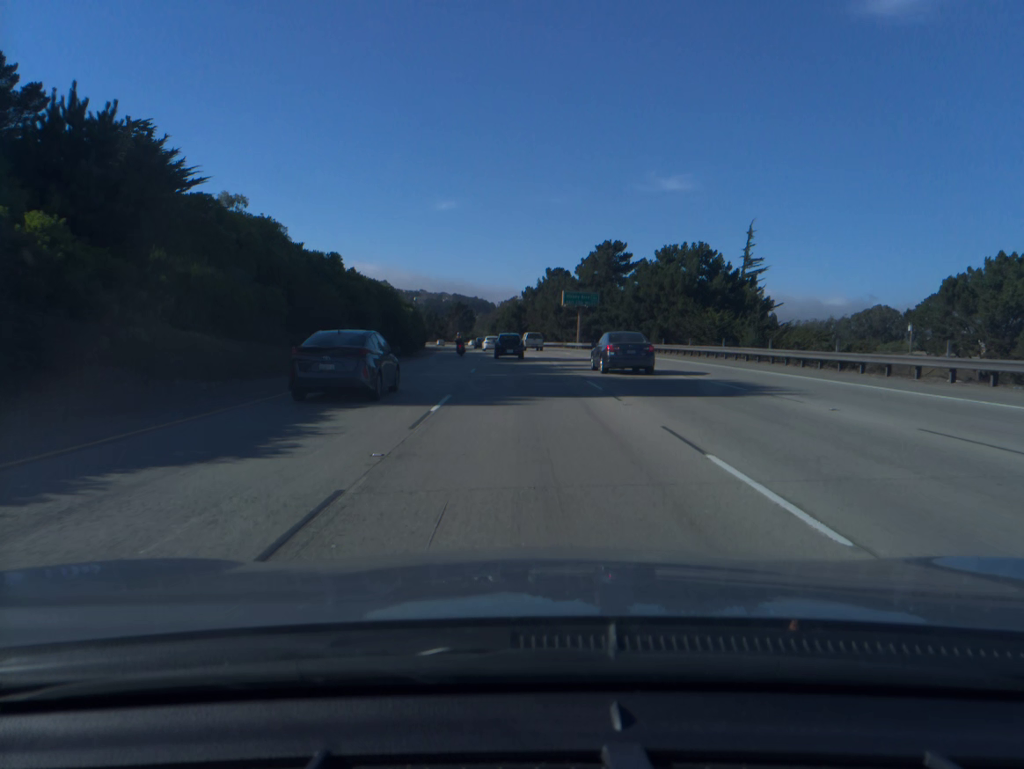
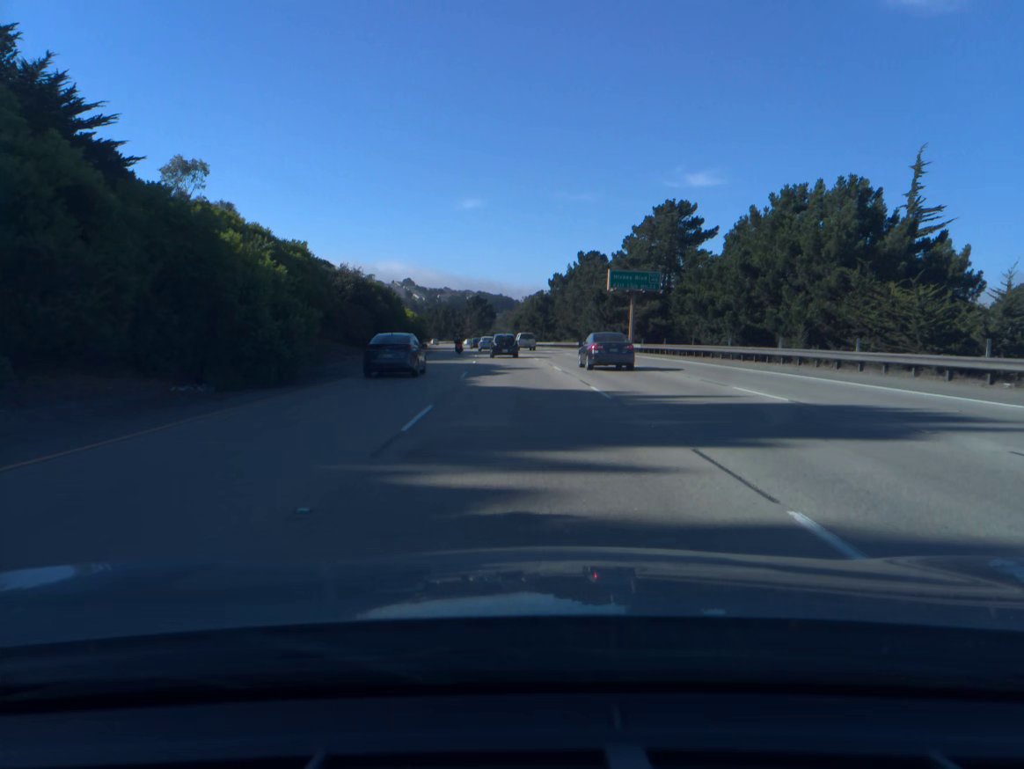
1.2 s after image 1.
(-0.4, +32.1) m; -2°
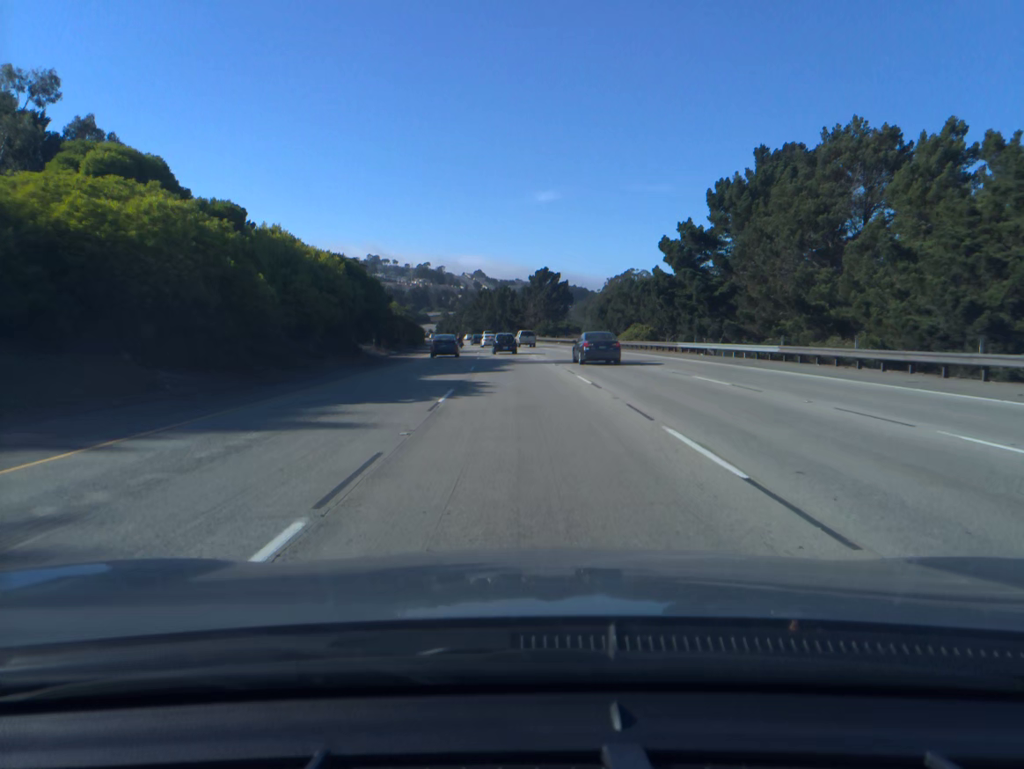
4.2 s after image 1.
(-4.1, +82.1) m; -5°
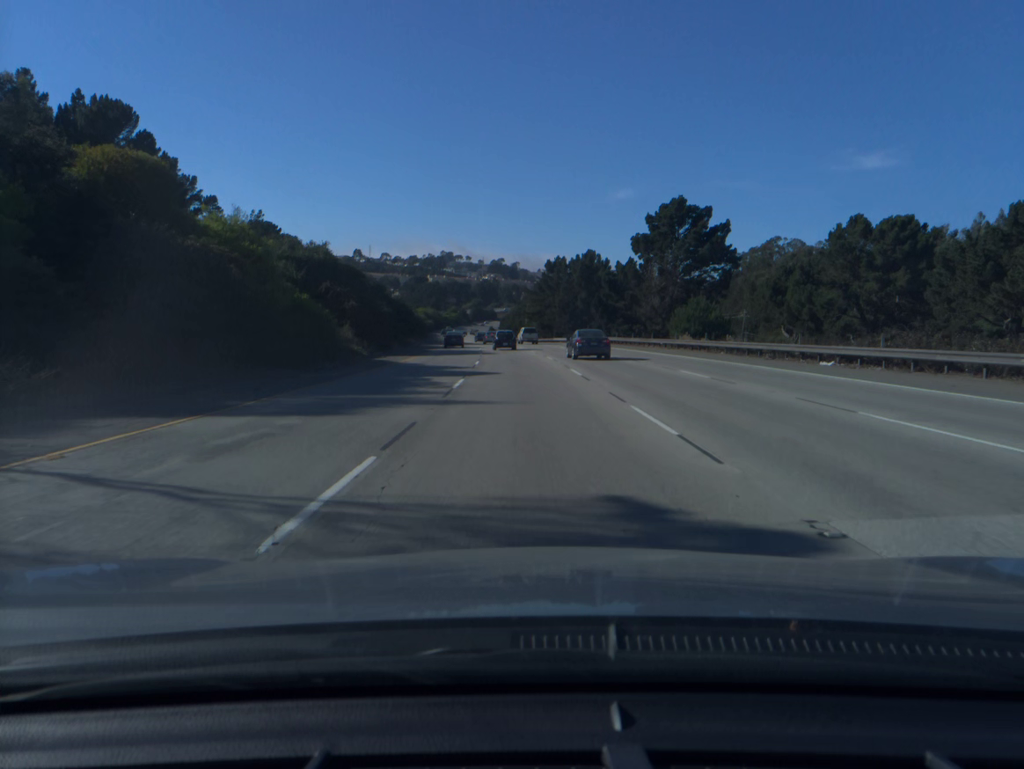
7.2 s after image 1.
(-4.0, +84.4) m; -5°
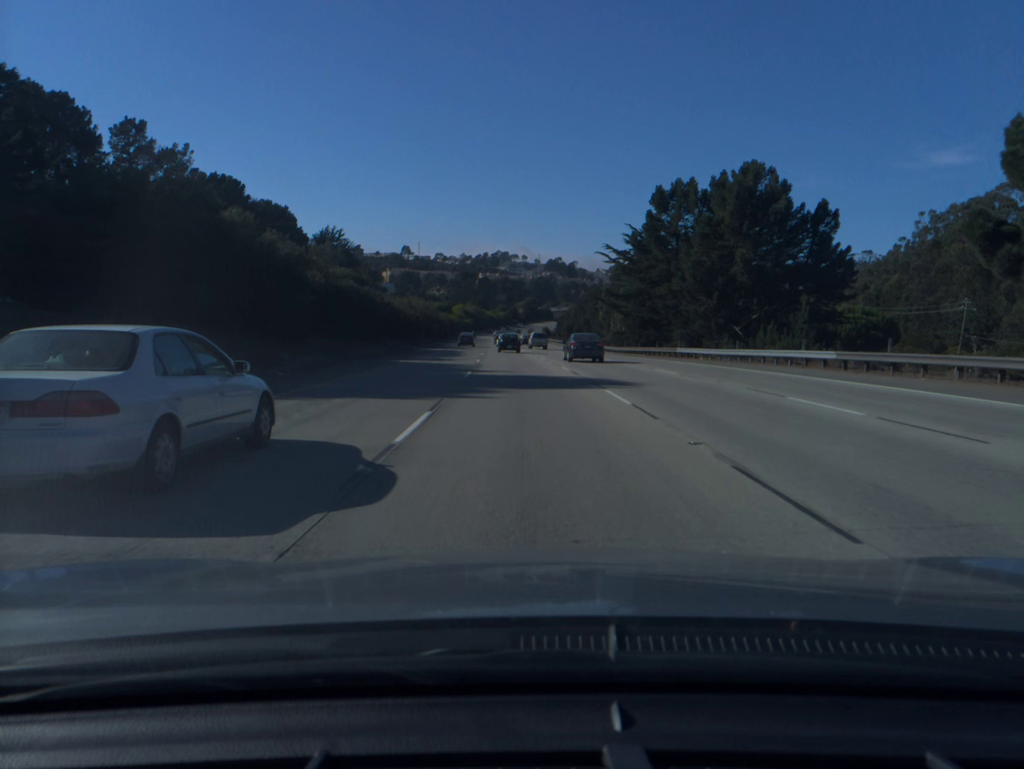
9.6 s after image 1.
(-2.5, +68.1) m; -4°
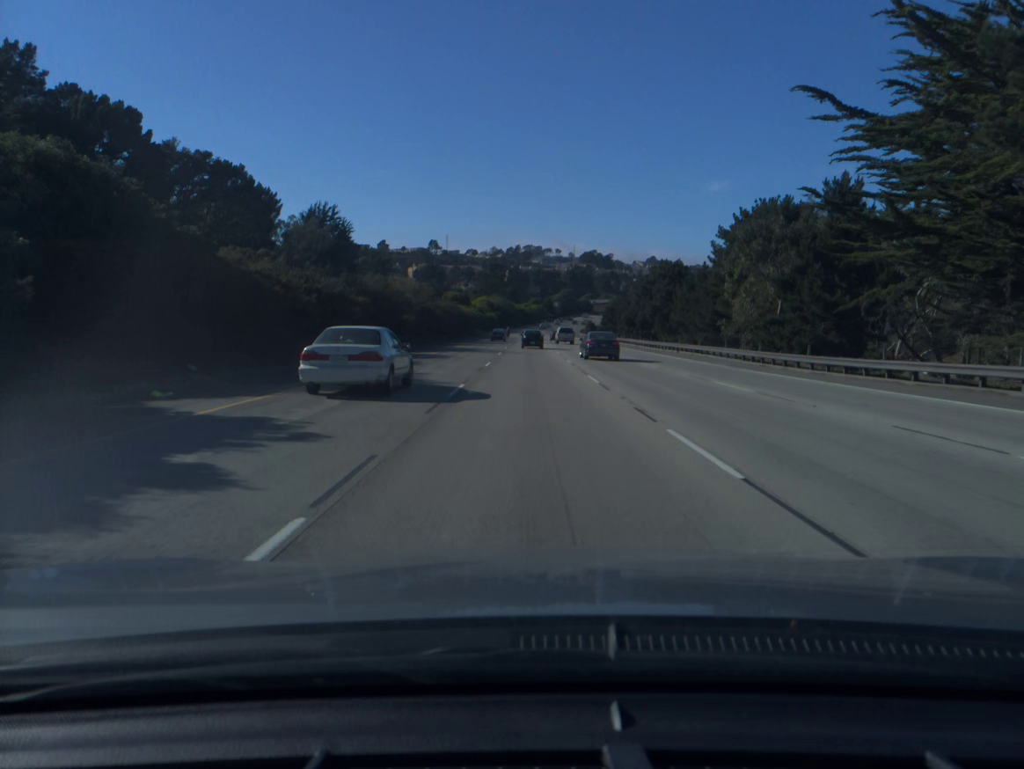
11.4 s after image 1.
(-1.3, +51.5) m; -2°
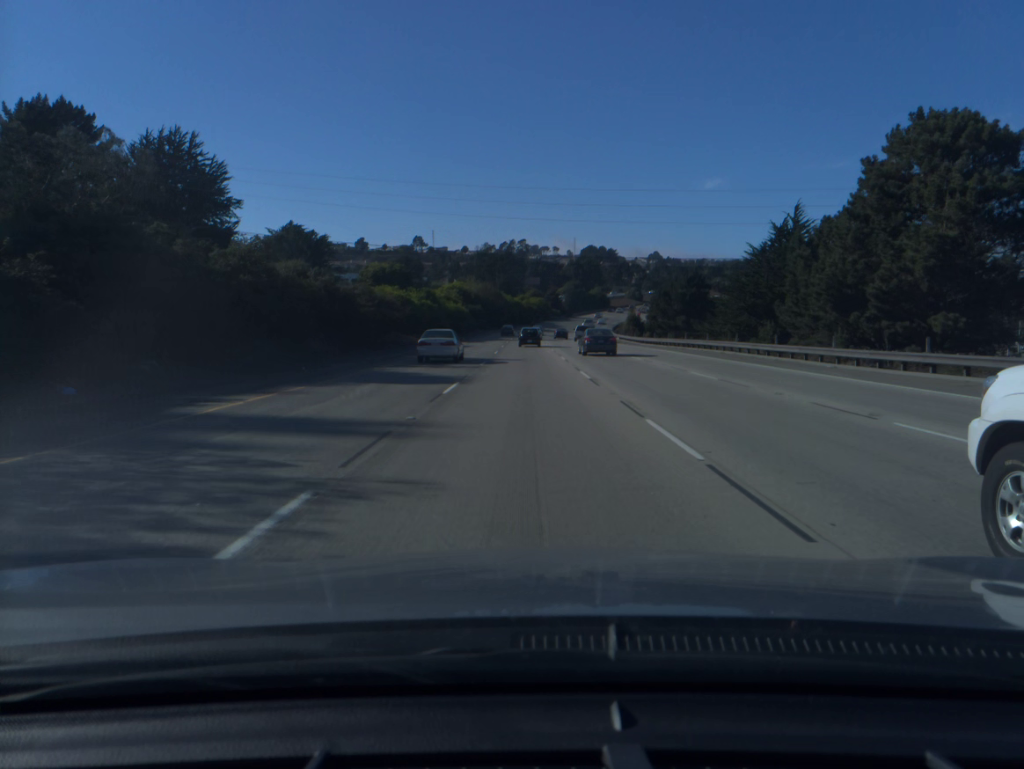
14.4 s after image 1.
(+0.1, +86.7) m; 0°
